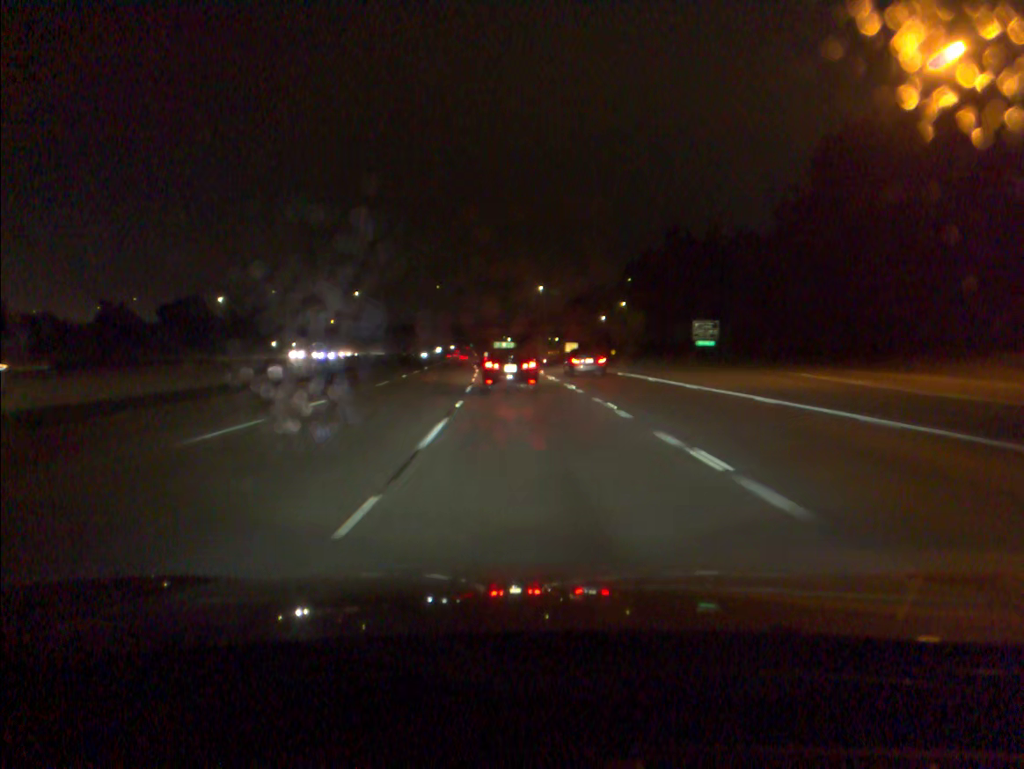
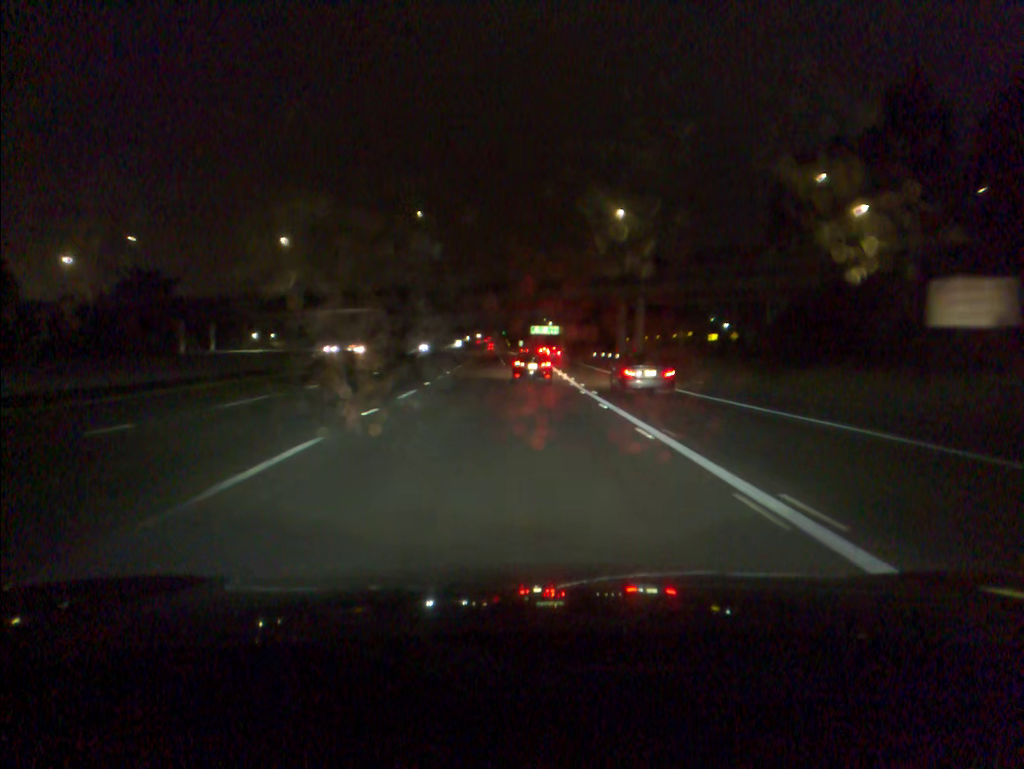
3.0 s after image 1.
(-3.4, +92.1) m; -3°
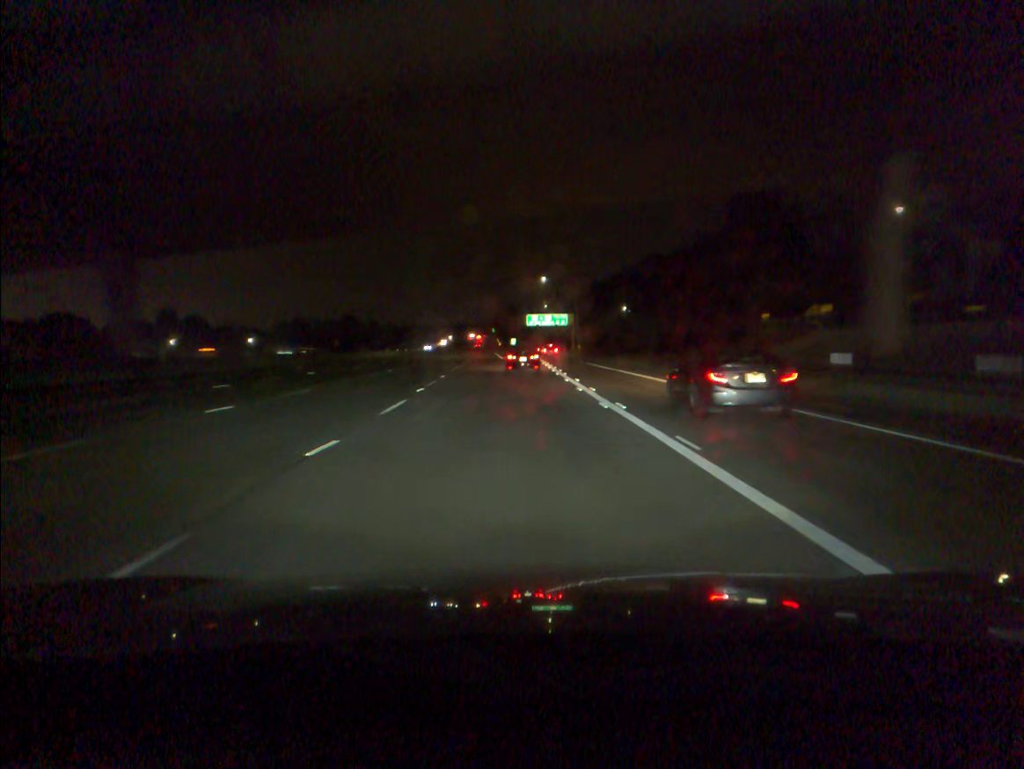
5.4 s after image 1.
(+0.3, +74.1) m; 0°
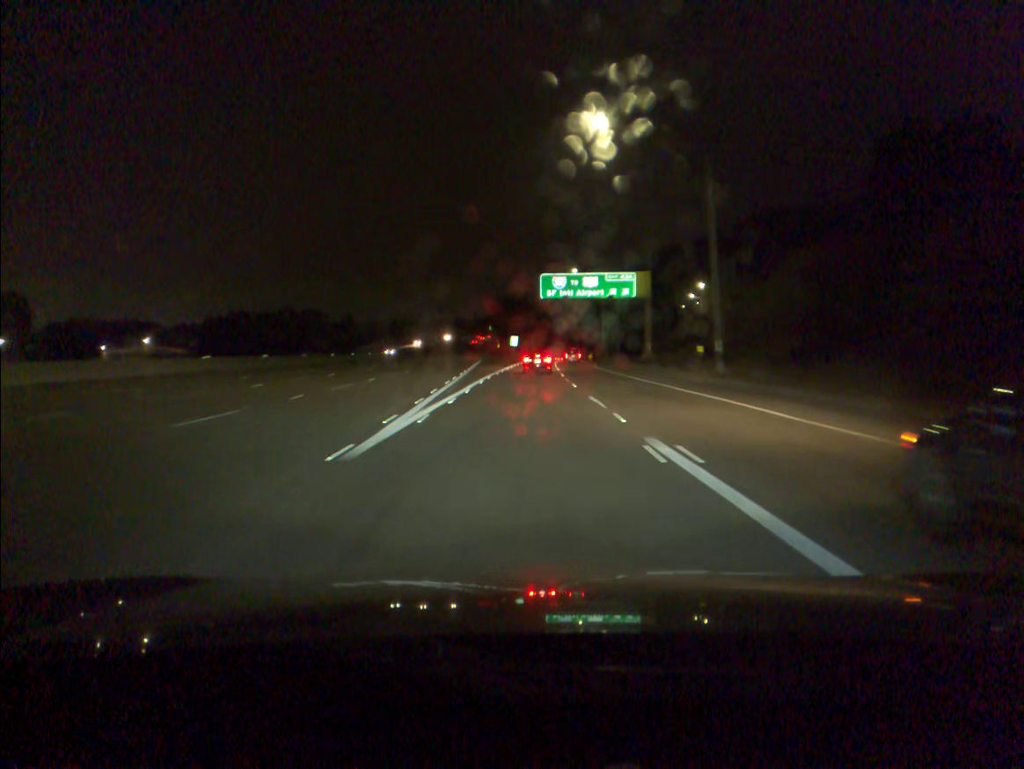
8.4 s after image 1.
(-0.2, +89.4) m; 0°
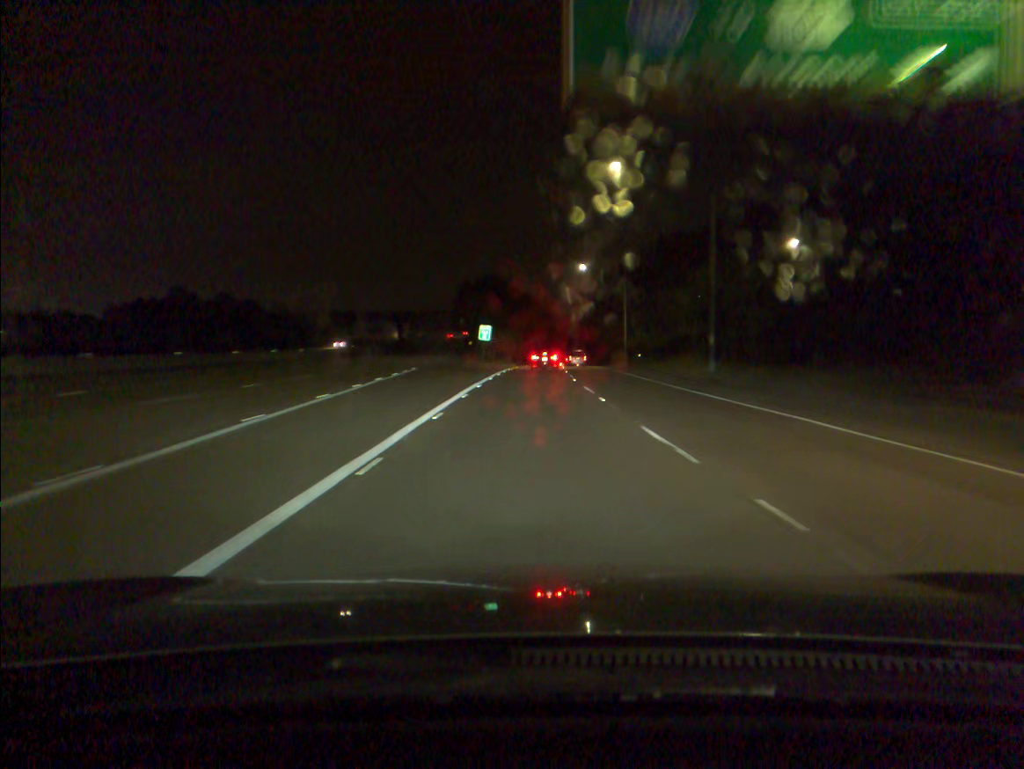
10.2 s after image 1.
(+0.3, +52.8) m; +1°
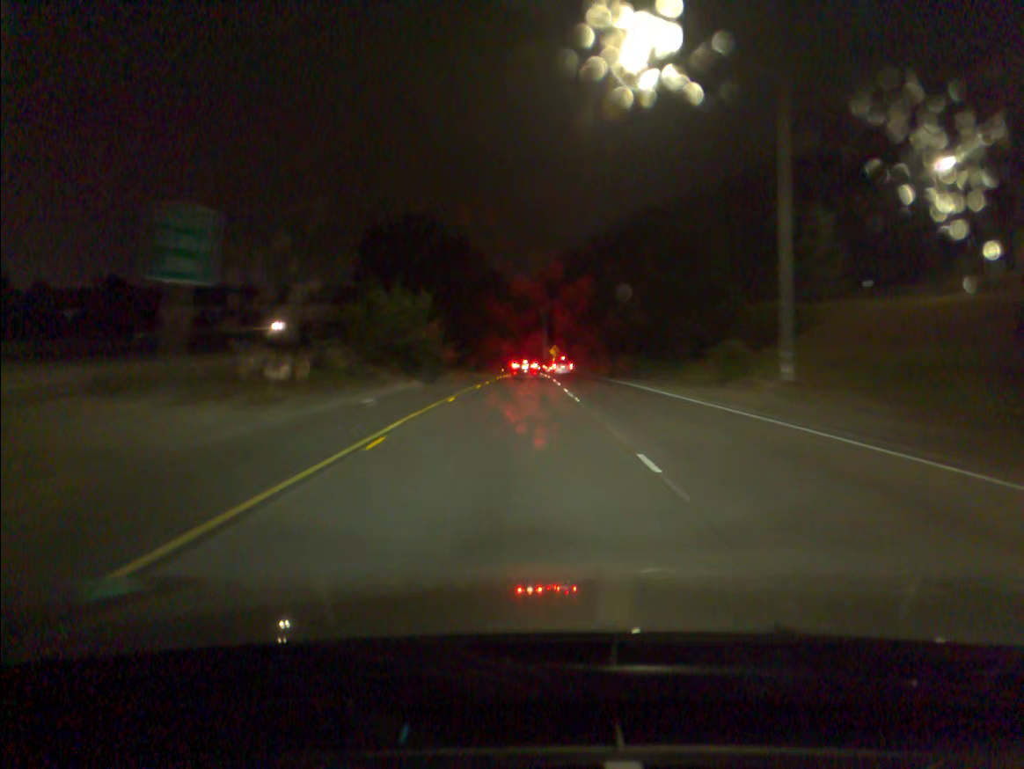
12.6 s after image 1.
(+1.9, +69.0) m; +3°
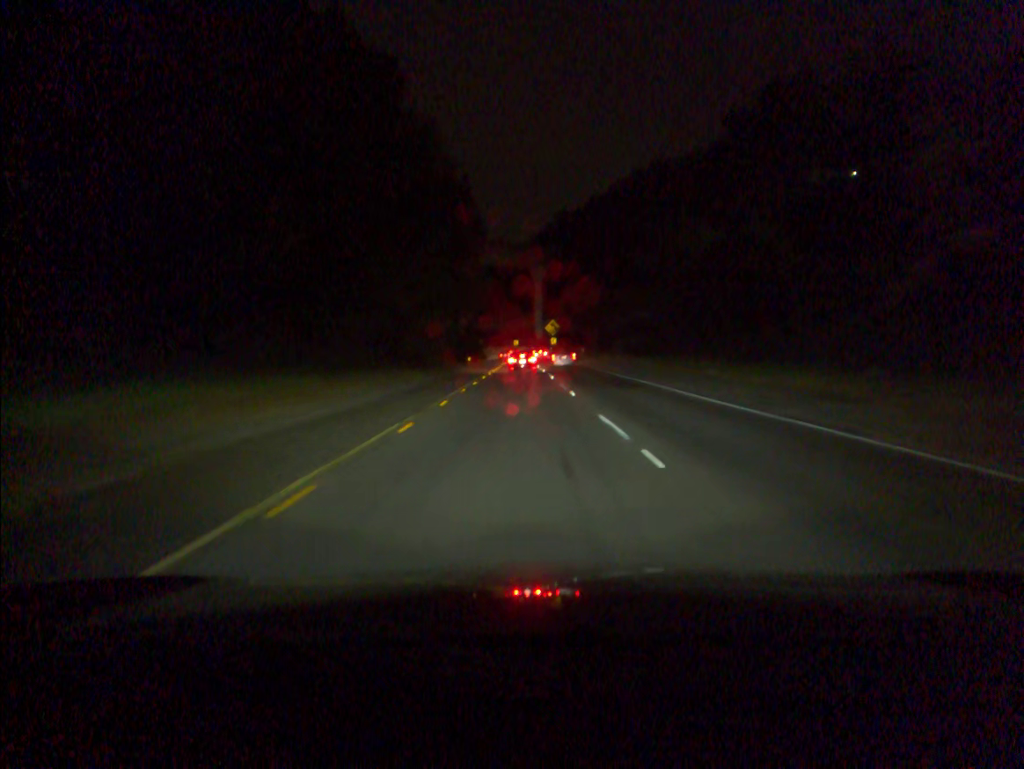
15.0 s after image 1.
(+0.4, +67.0) m; +1°
